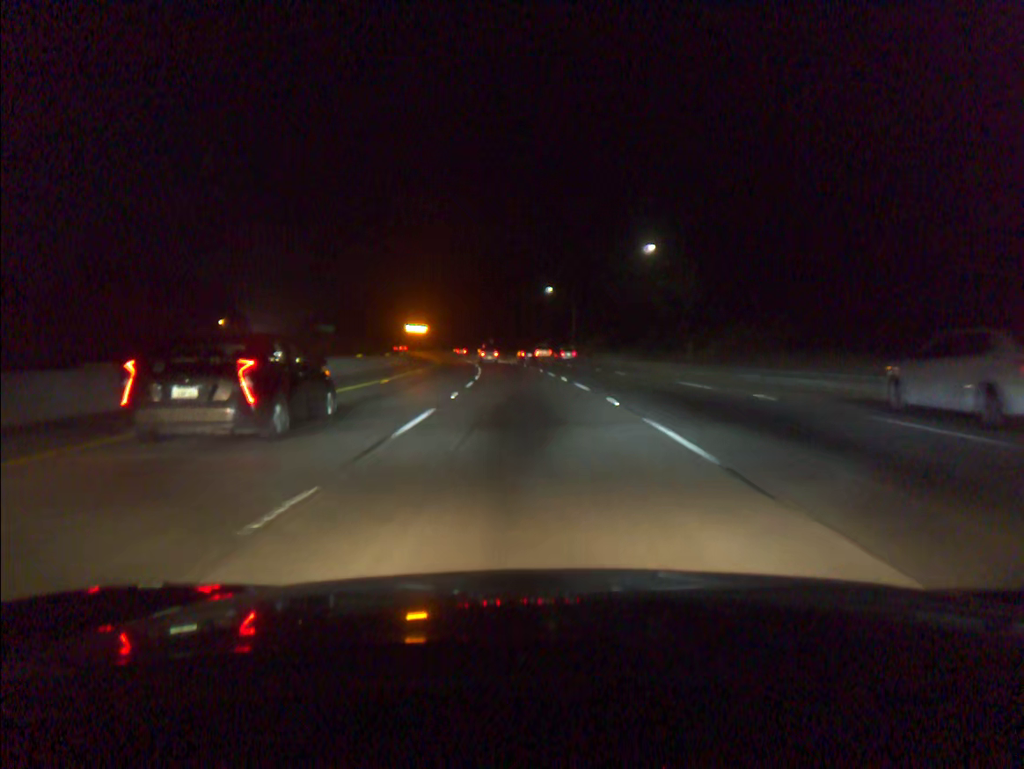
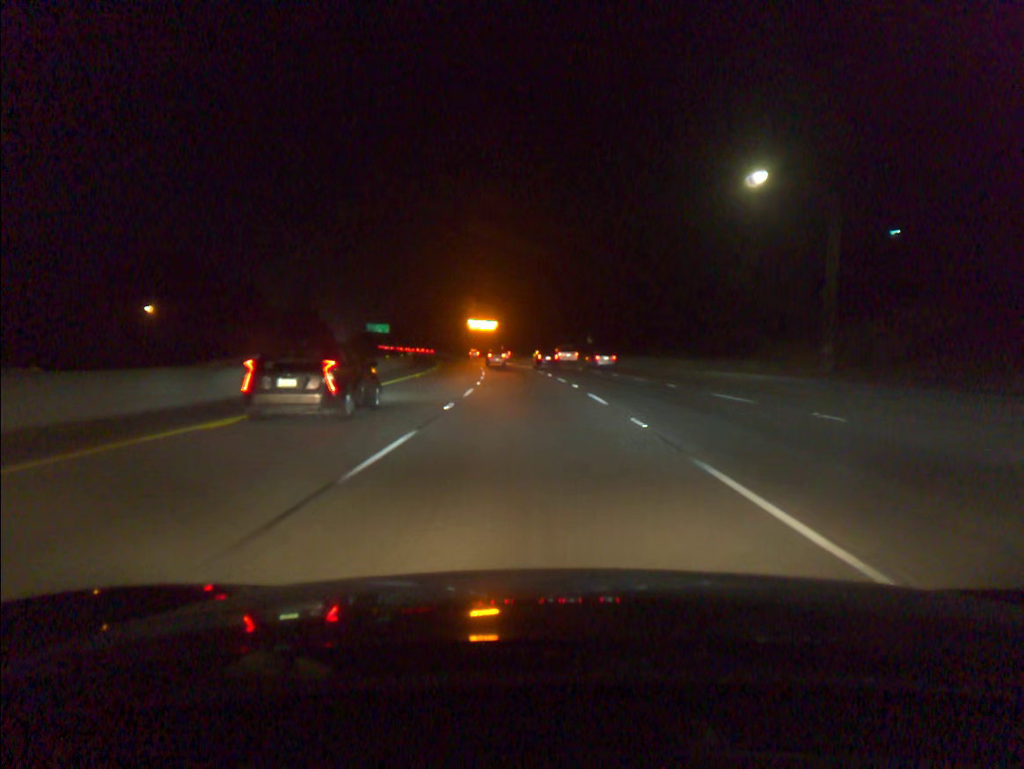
(-4.6, +76.1) m; -7°
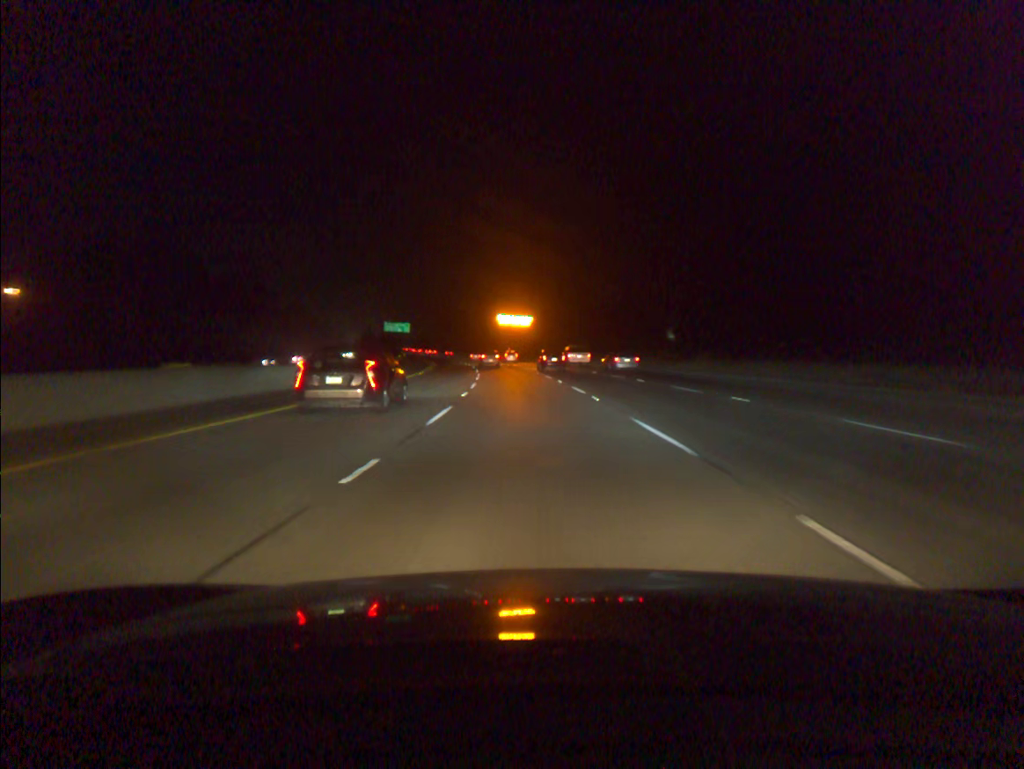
(-1.1, +38.1) m; -3°
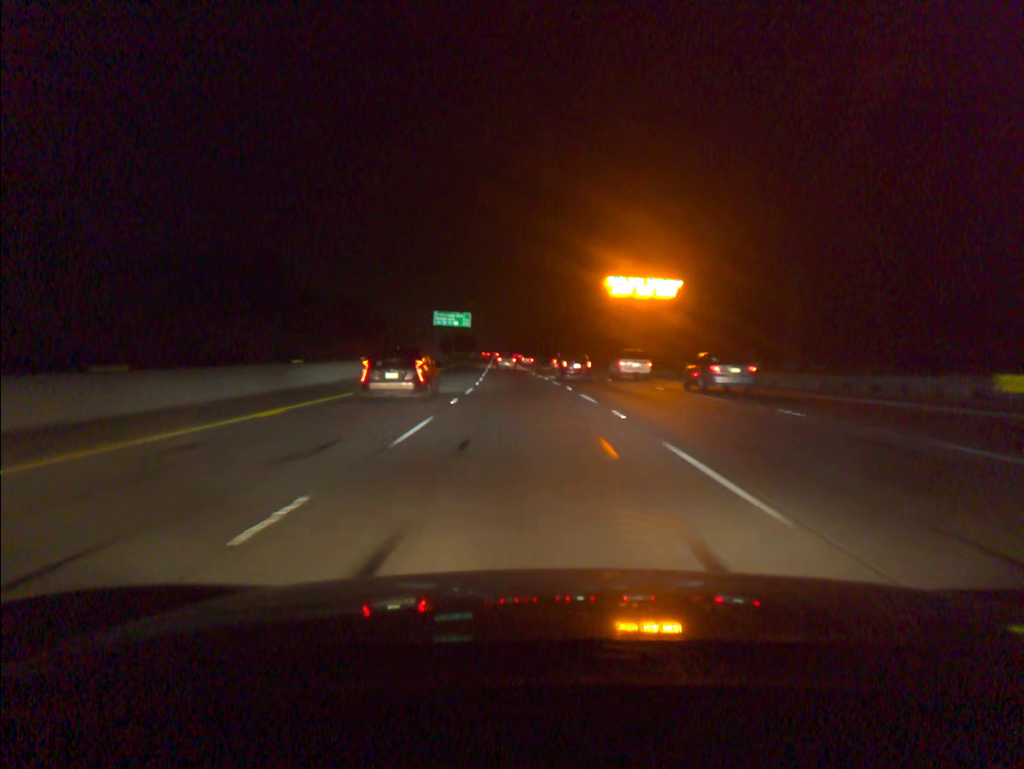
(-4.7, +75.9) m; -7°
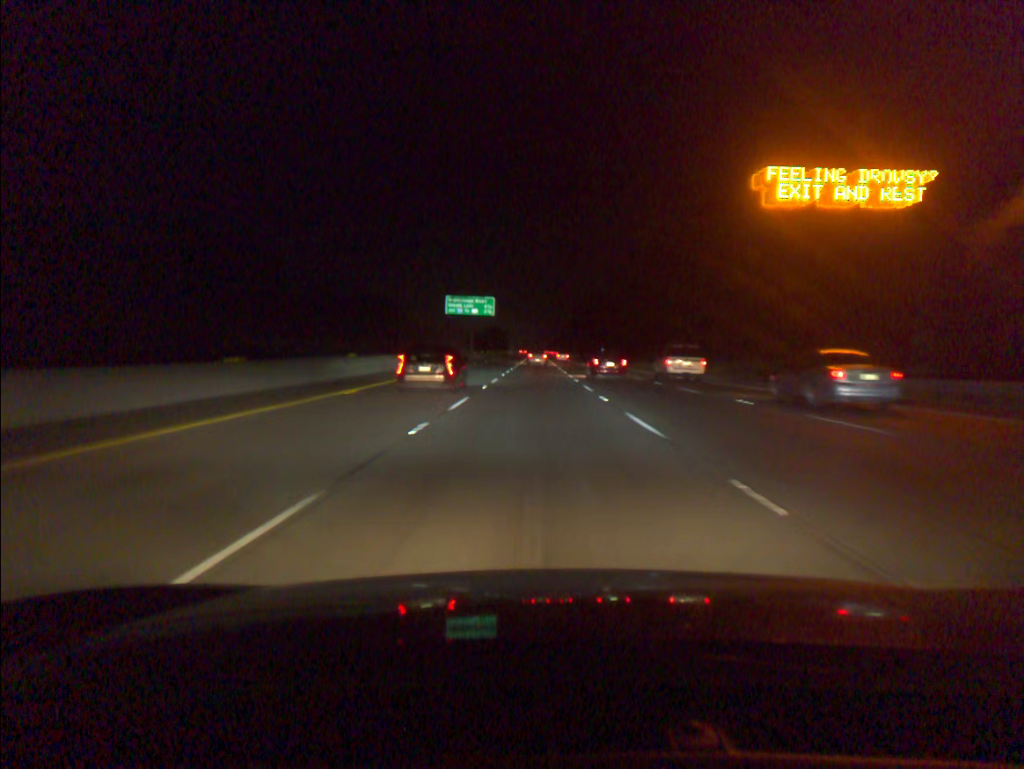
(-1.0, +37.9) m; -3°
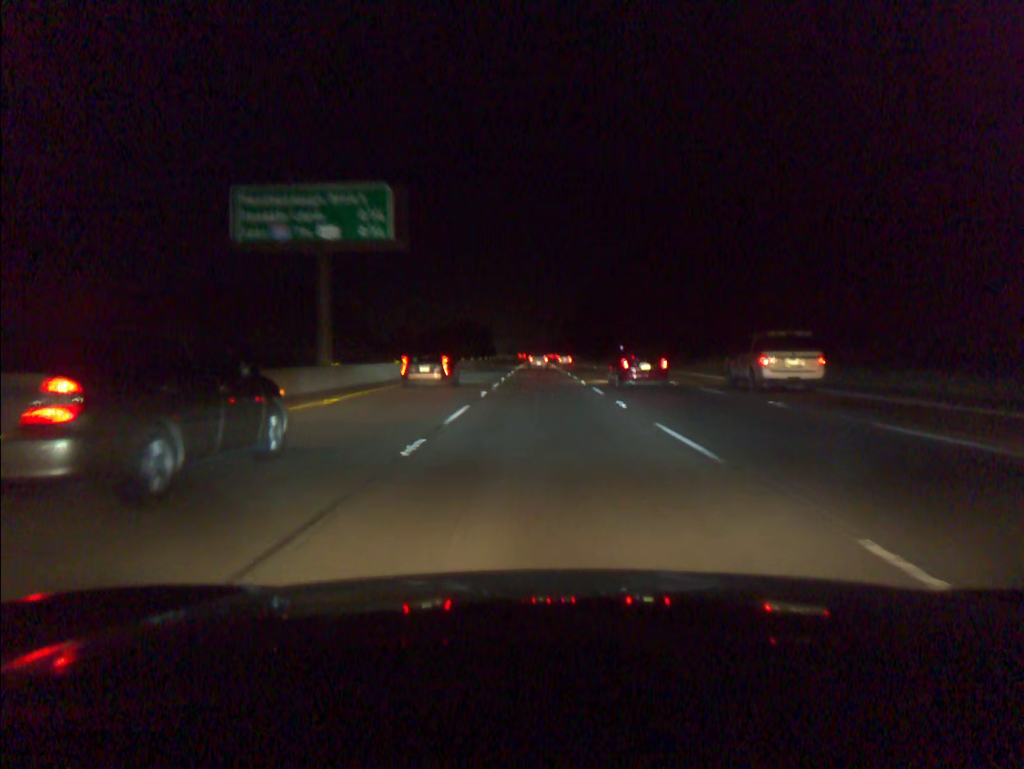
(-0.5, +76.0) m; 0°
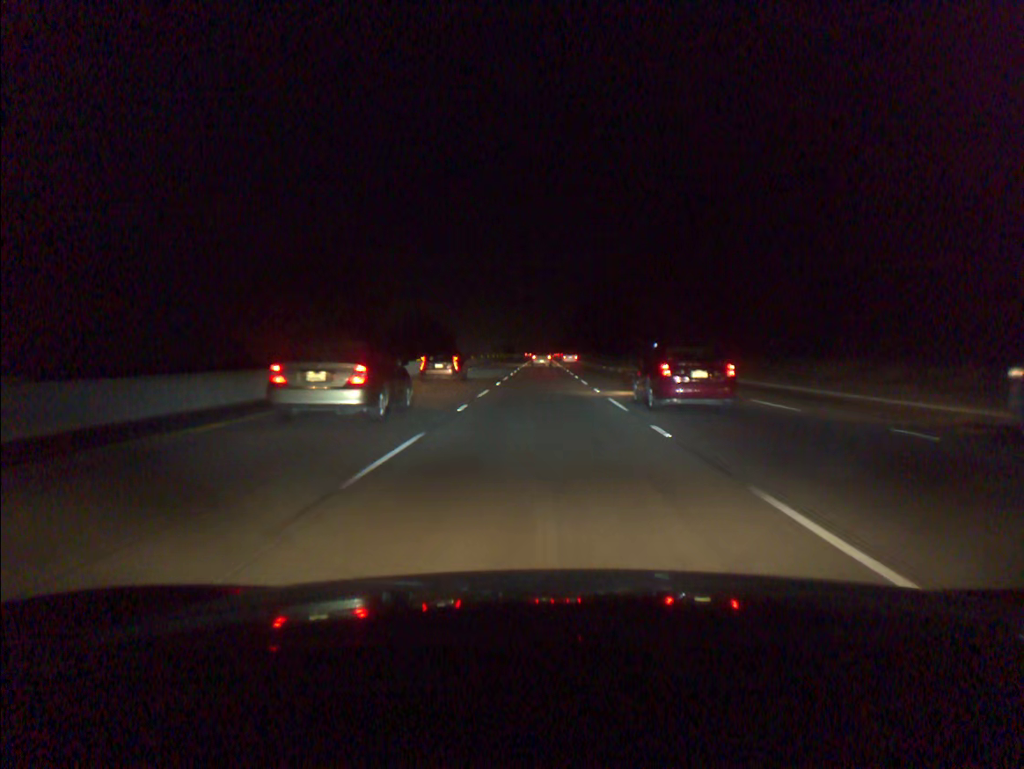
(-0.4, +94.3) m; 0°
